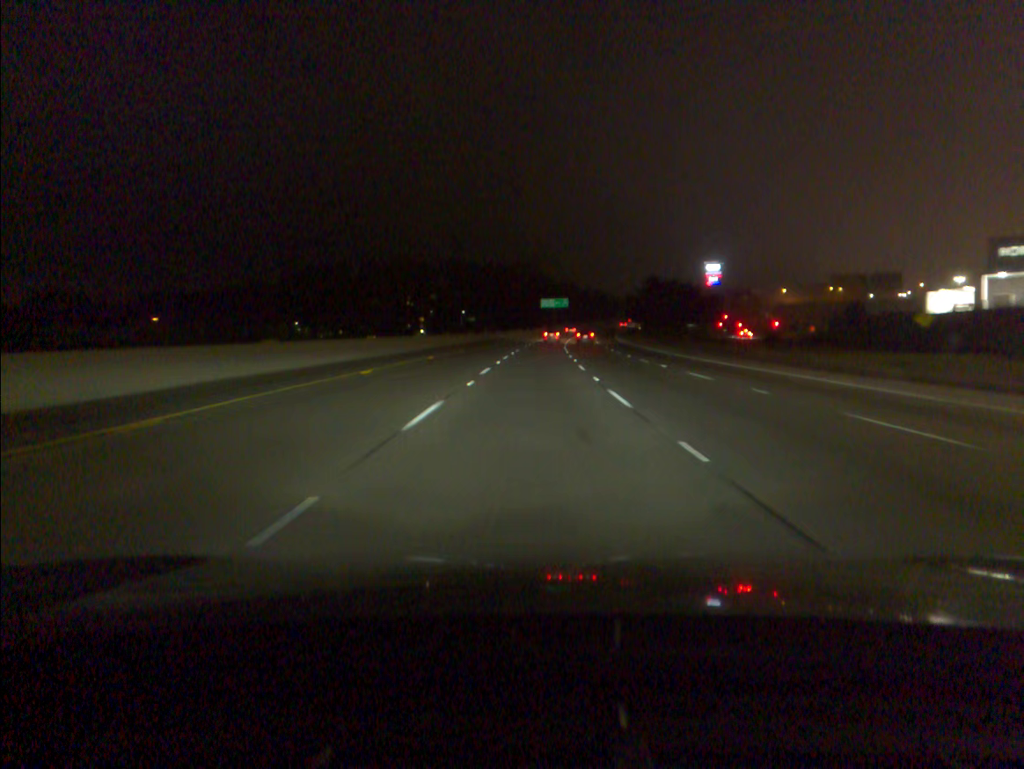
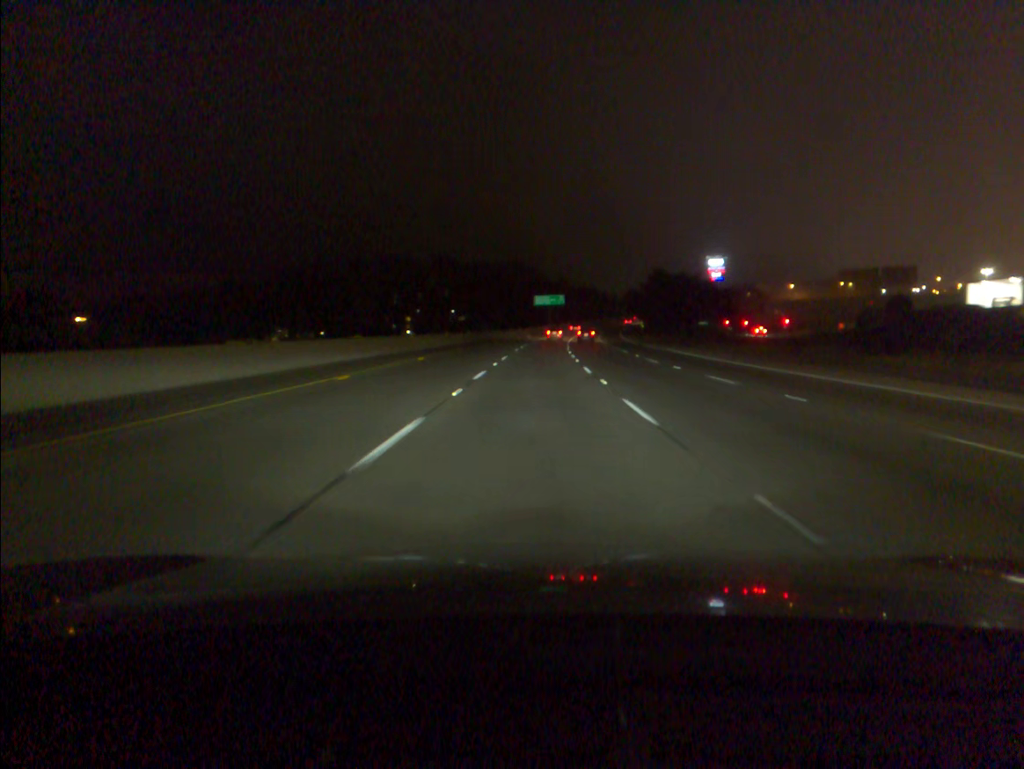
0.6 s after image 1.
(+0.1, +17.8) m; +1°
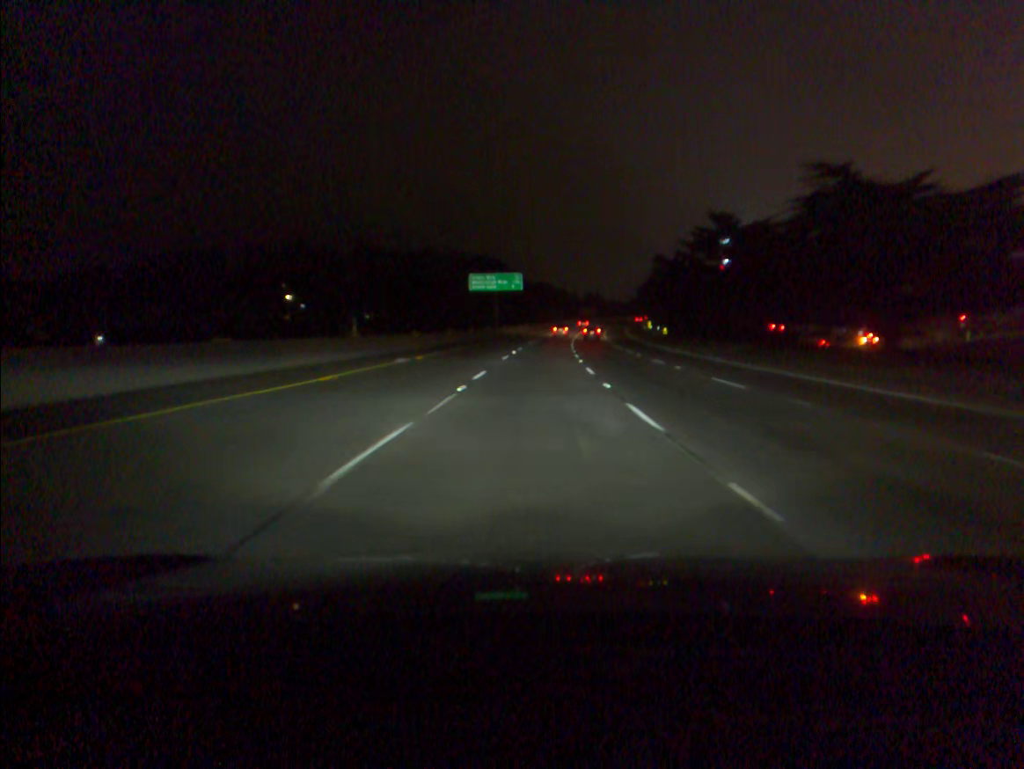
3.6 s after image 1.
(+2.5, +88.6) m; +4°
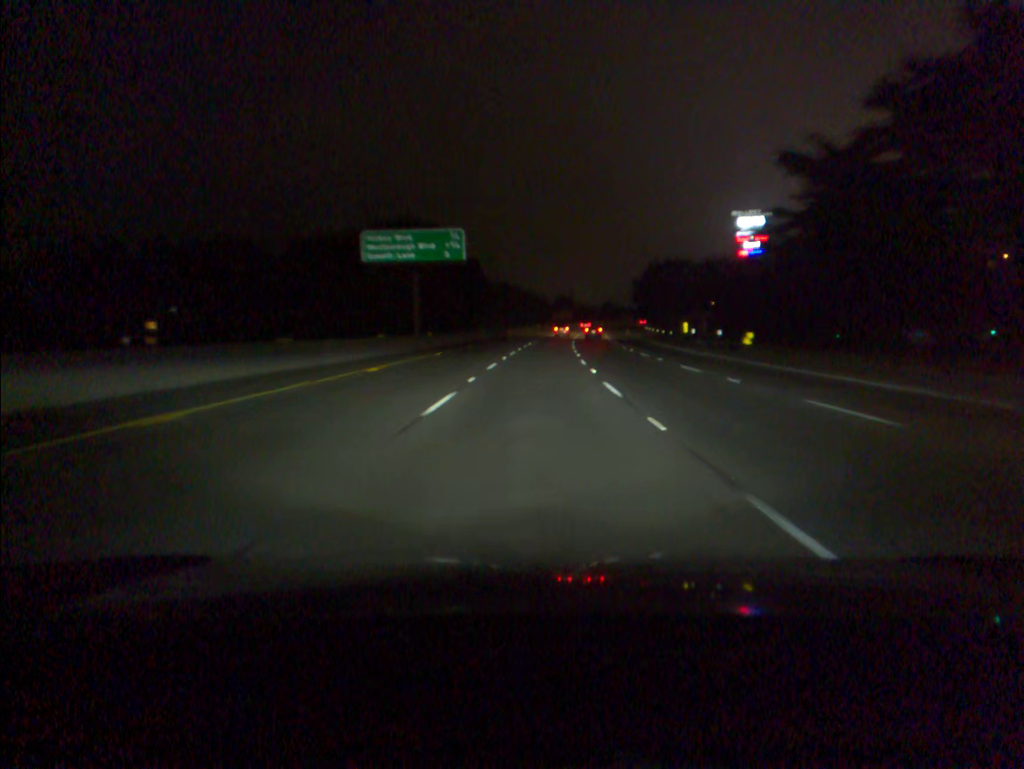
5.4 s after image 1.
(+1.1, +52.9) m; +2°
